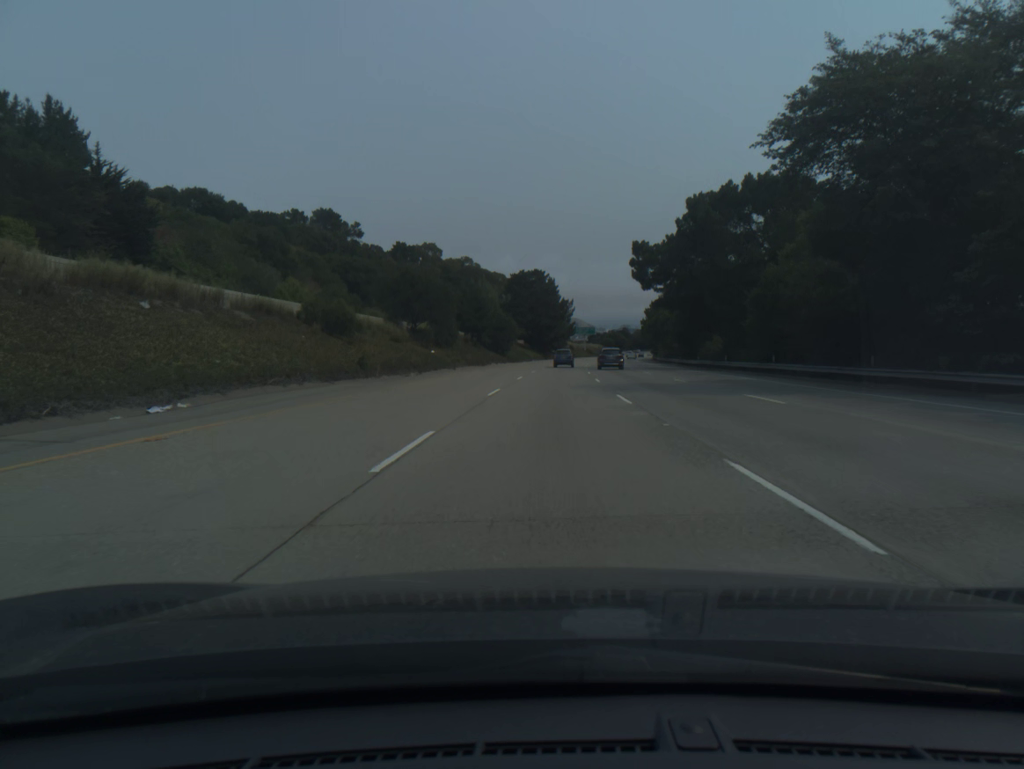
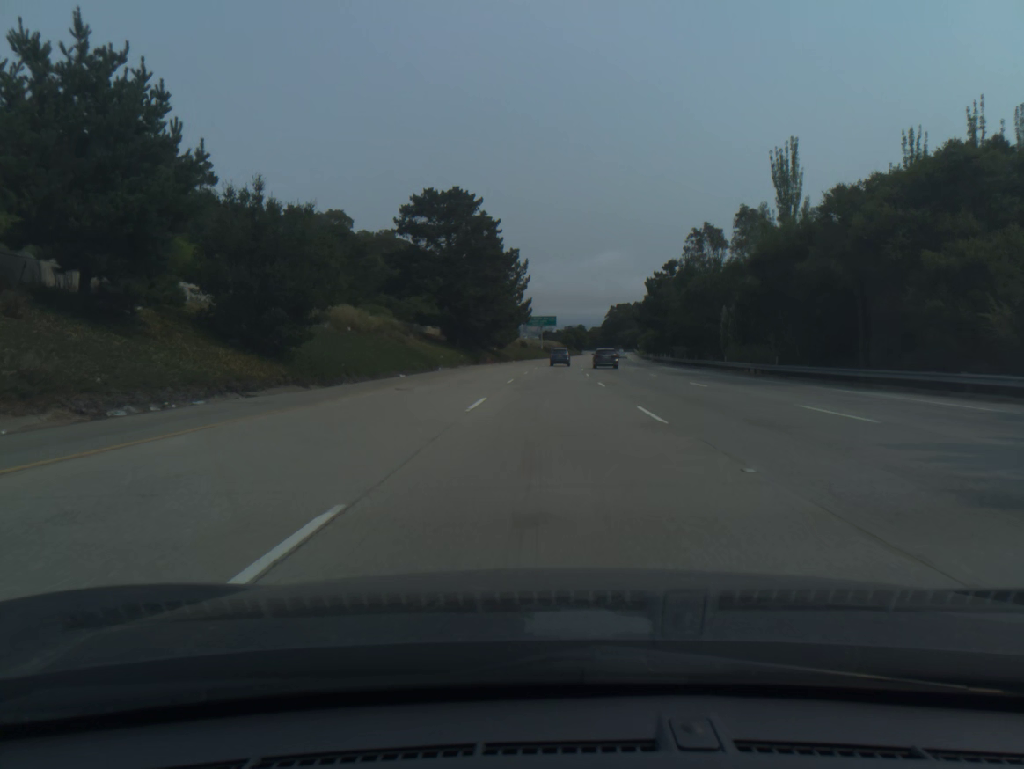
(+2.4, +78.7) m; +4°
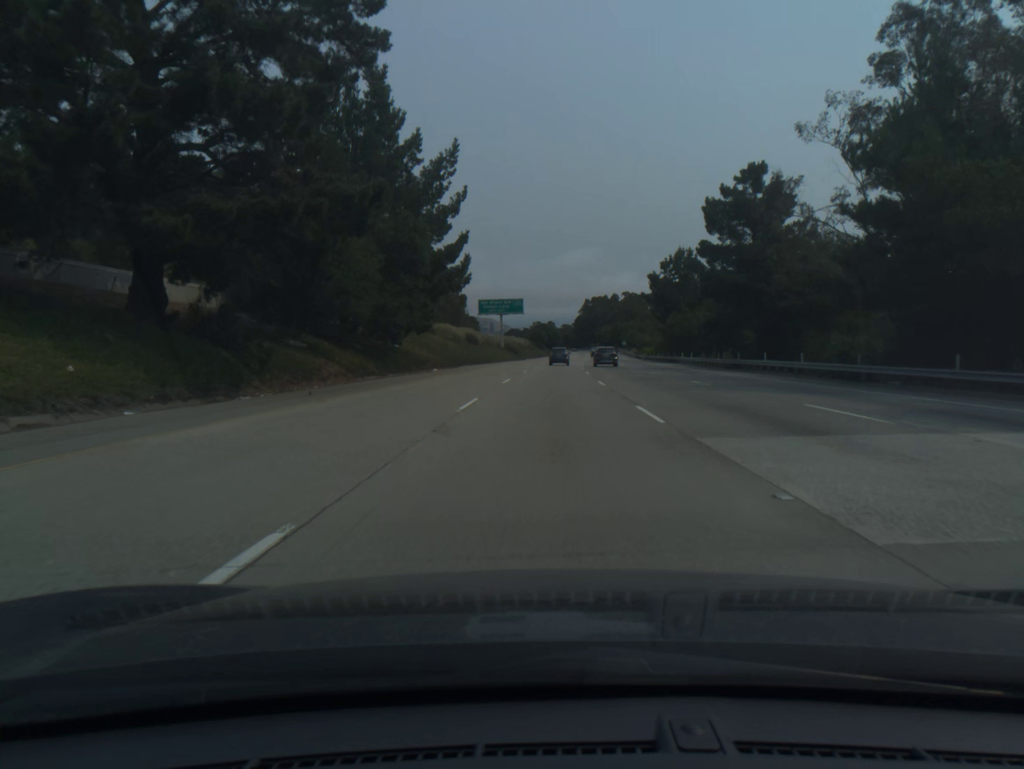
(+1.2, +59.0) m; +2°
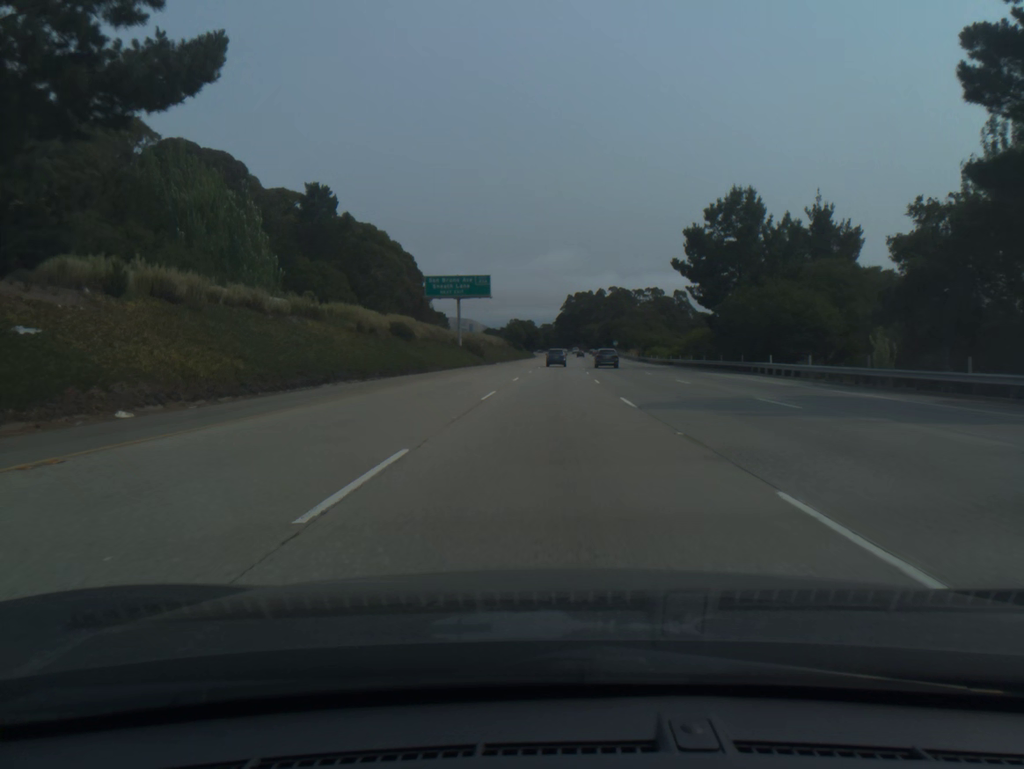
(+0.5, +39.4) m; +2°
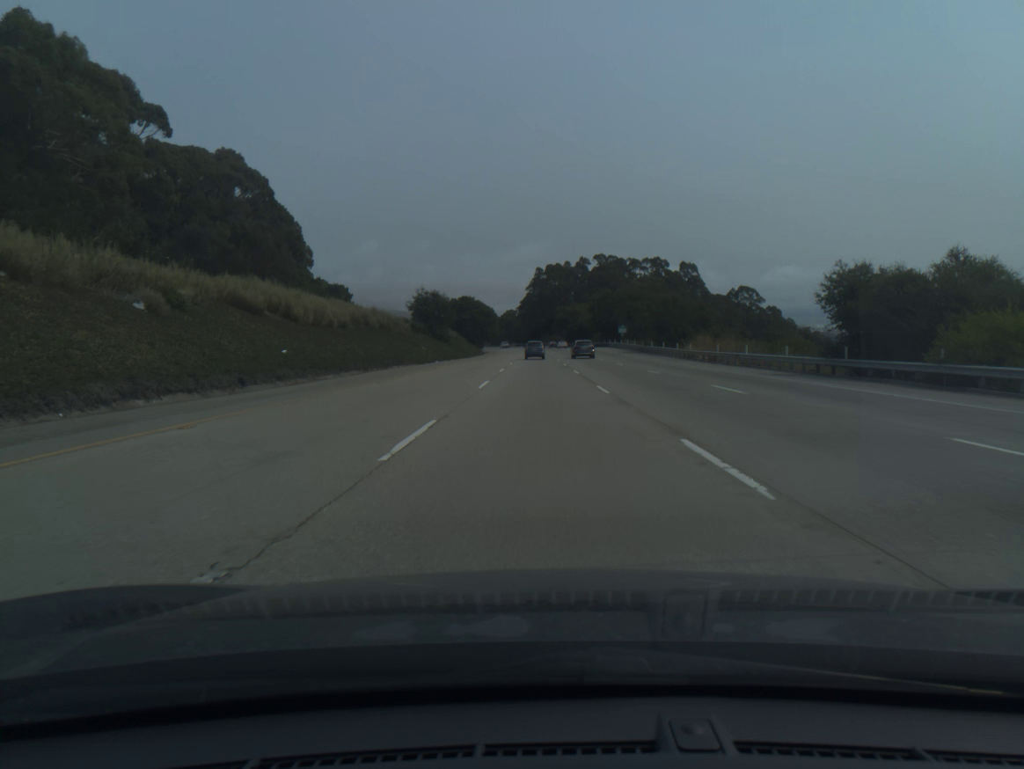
(+2.8, +98.5) m; +2°
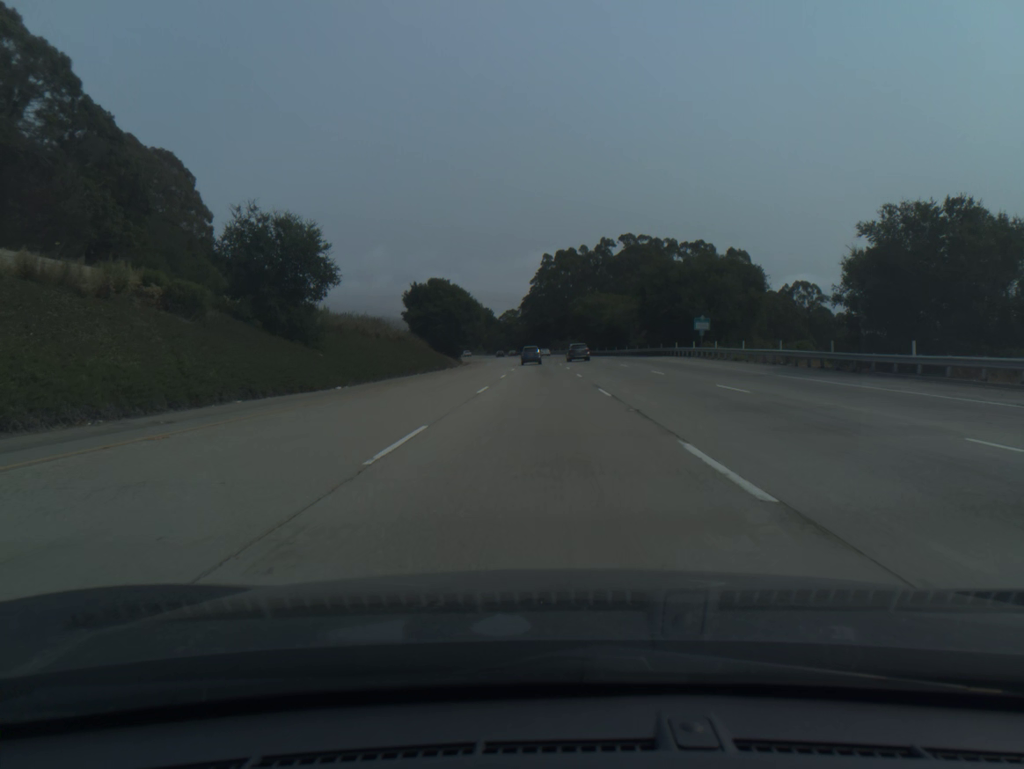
(-0.3, +59.0) m; -1°
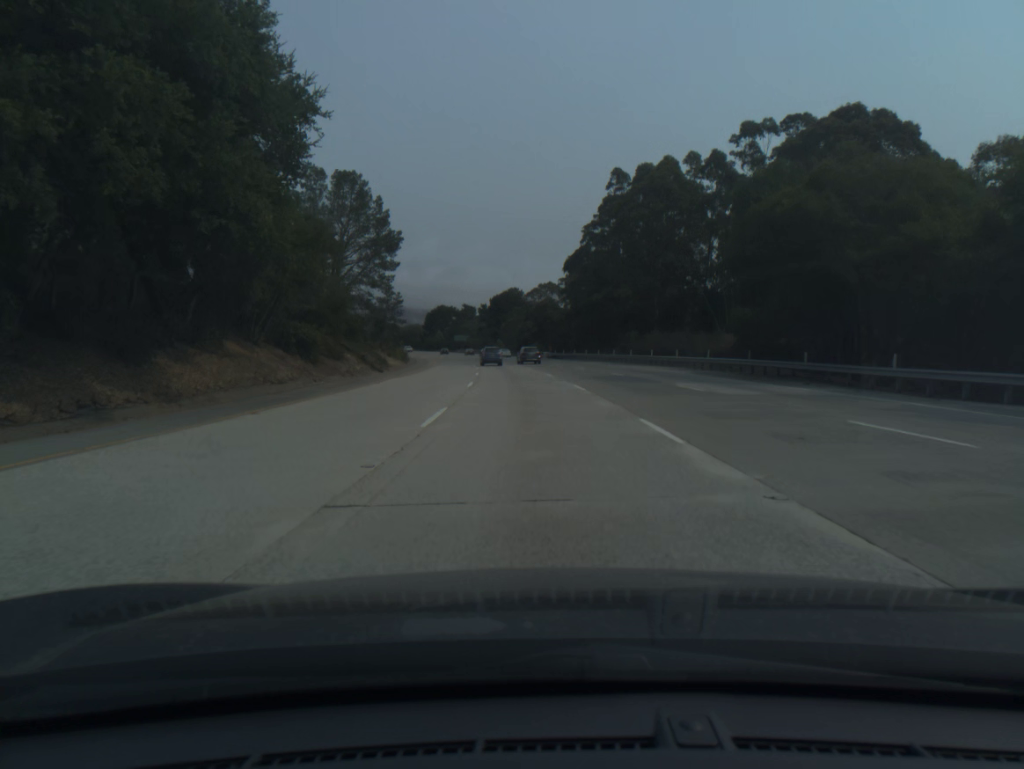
(-1.4, +98.1) m; -3°
